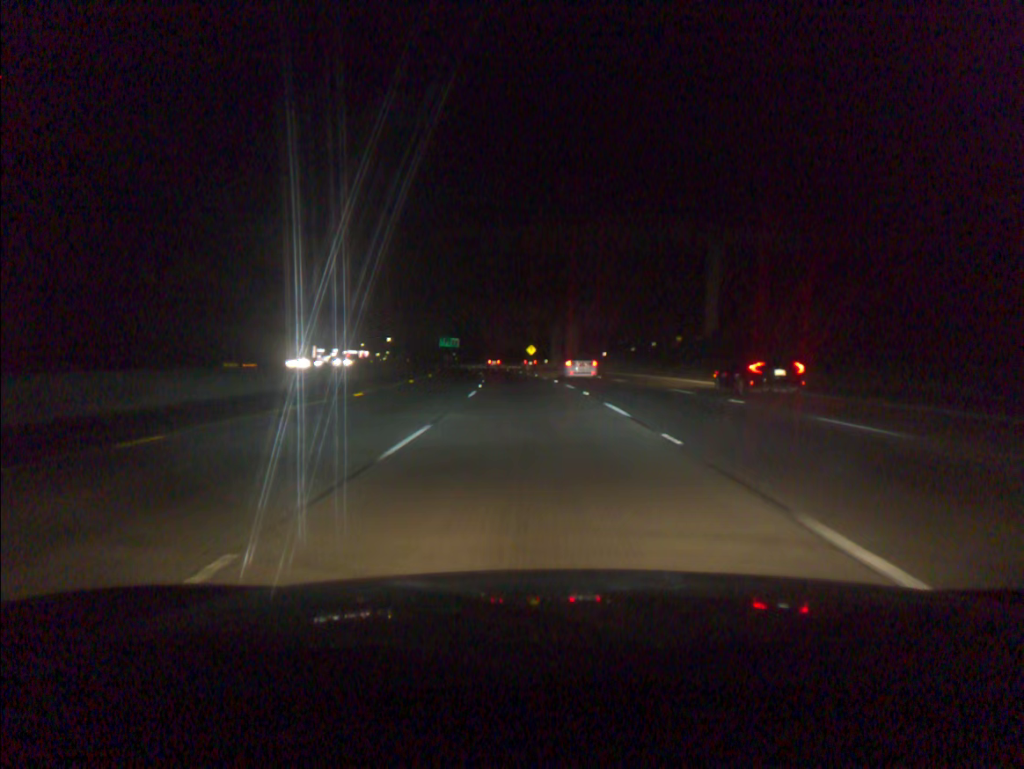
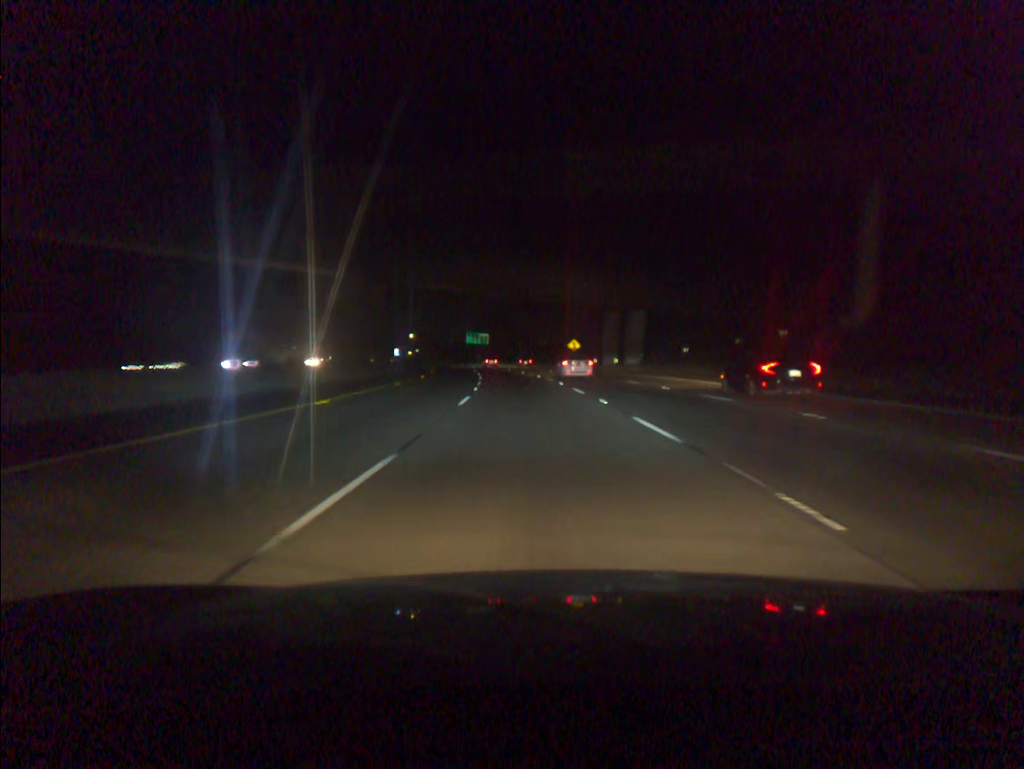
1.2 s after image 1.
(-0.8, +34.0) m; -3°
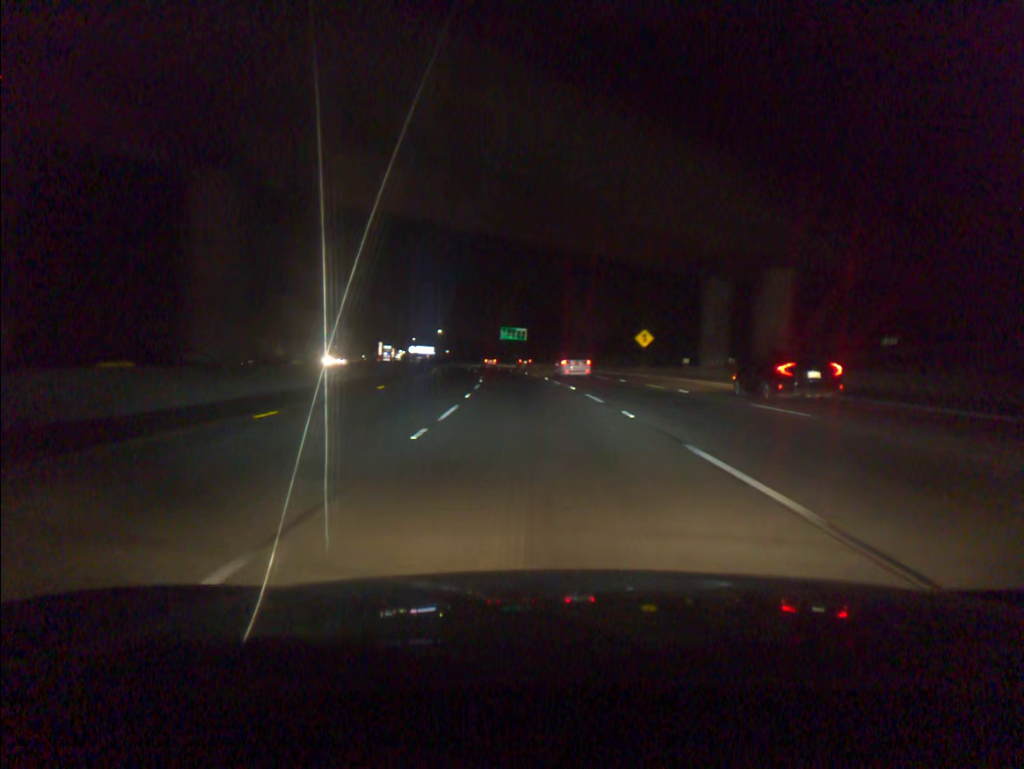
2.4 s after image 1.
(-0.9, +34.0) m; -3°
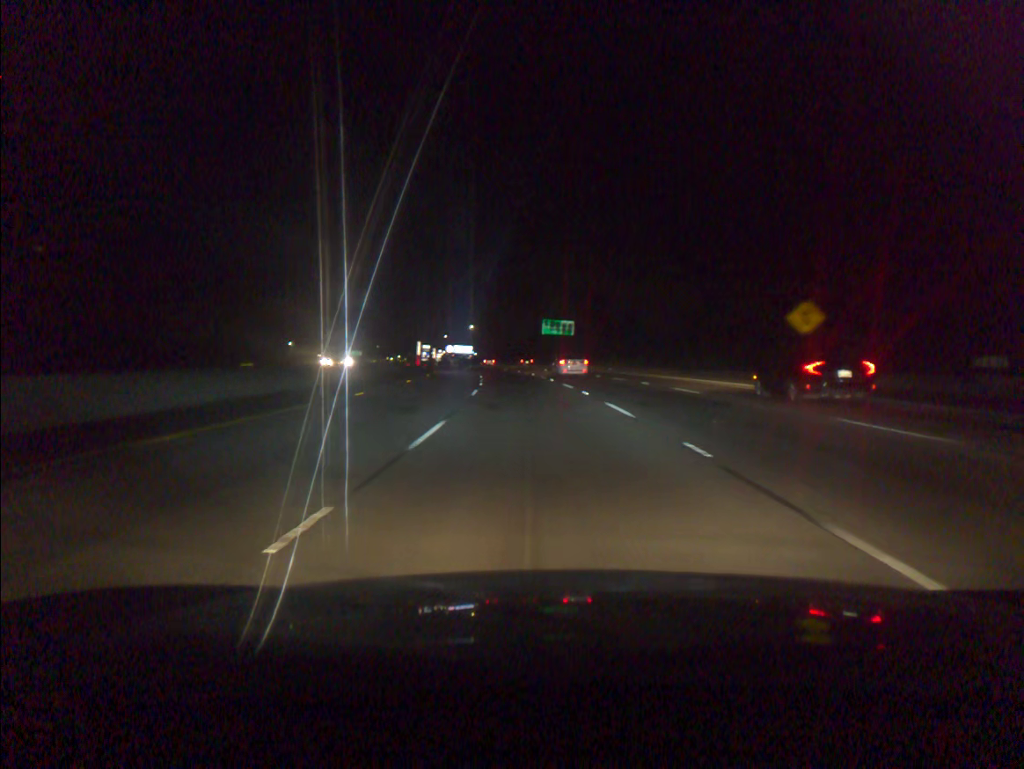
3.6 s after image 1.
(-0.9, +34.1) m; -3°
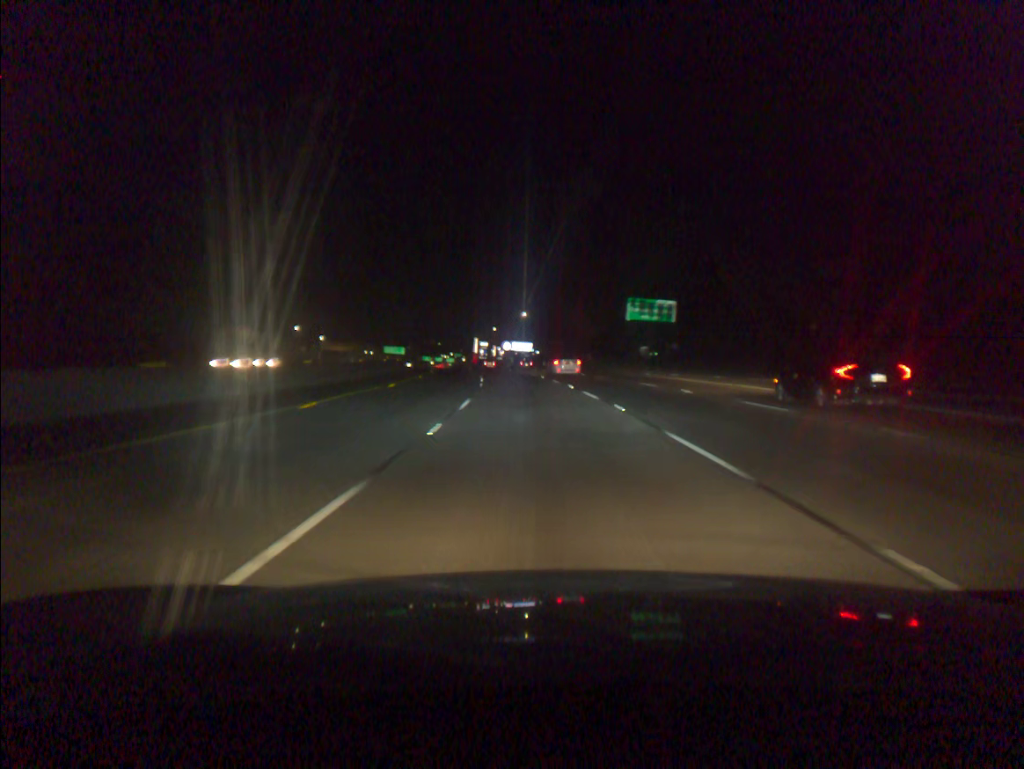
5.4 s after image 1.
(-2.3, +51.1) m; -5°
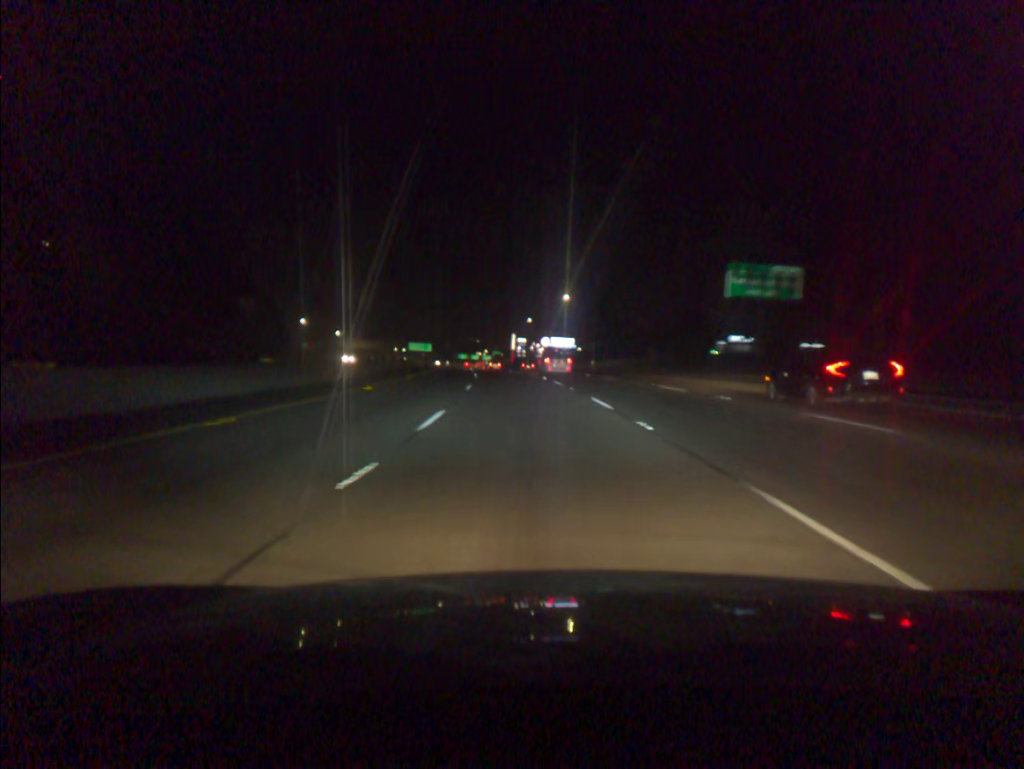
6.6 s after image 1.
(-0.9, +34.2) m; -3°
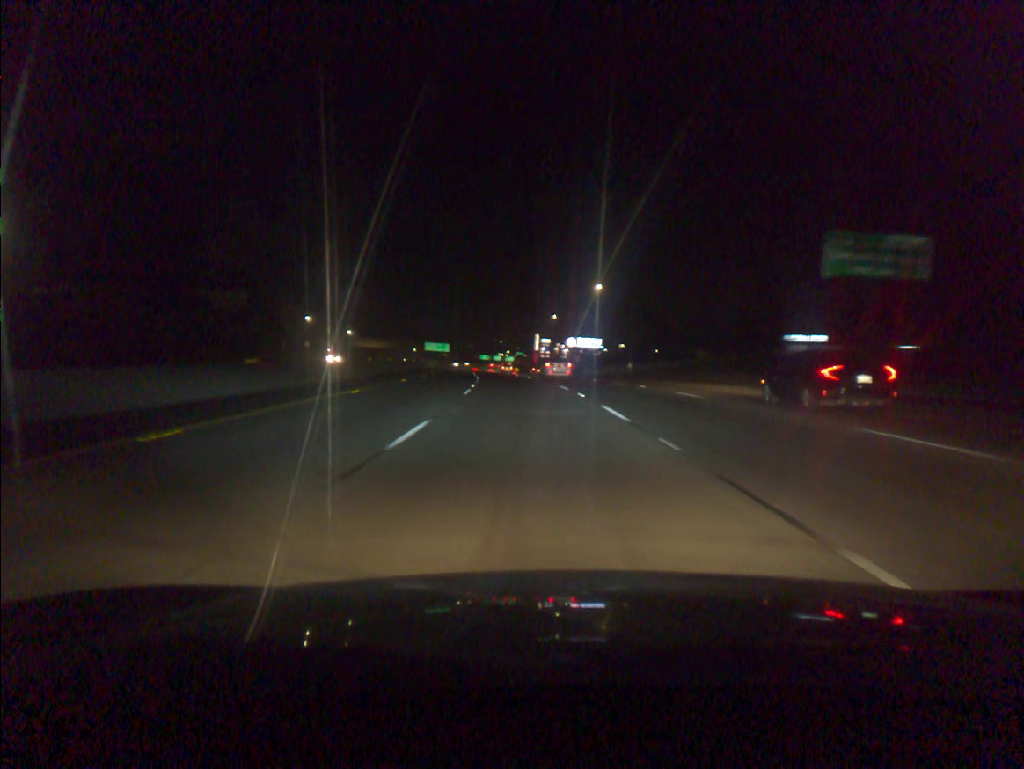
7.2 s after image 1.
(-0.3, +17.1) m; -2°
